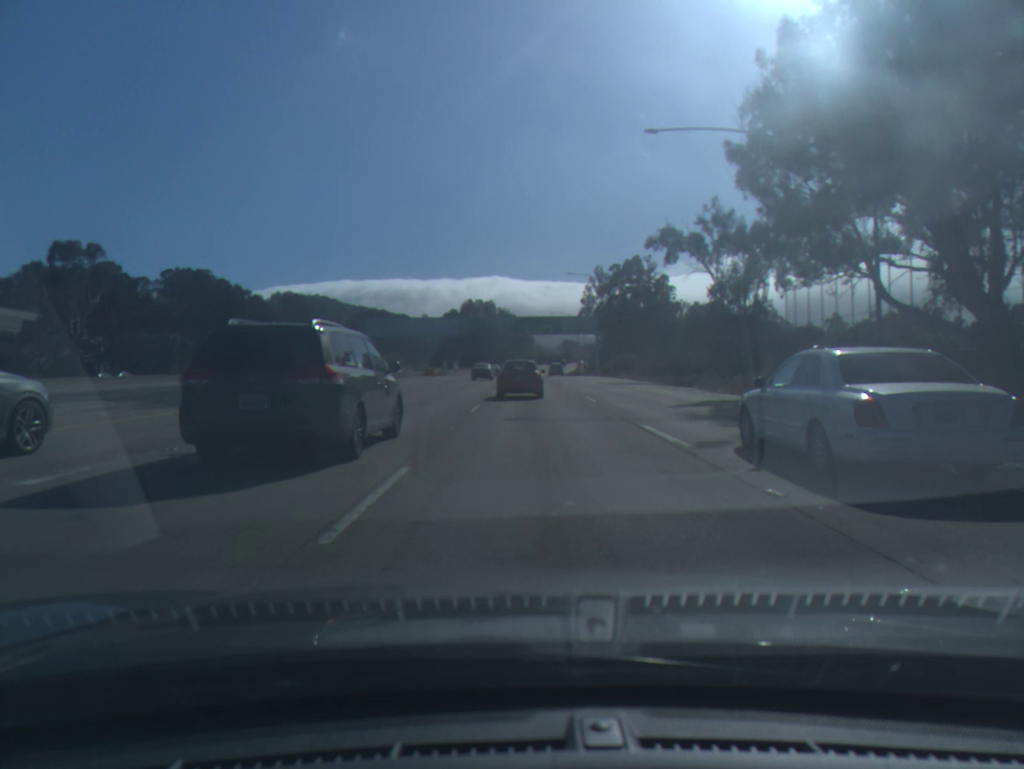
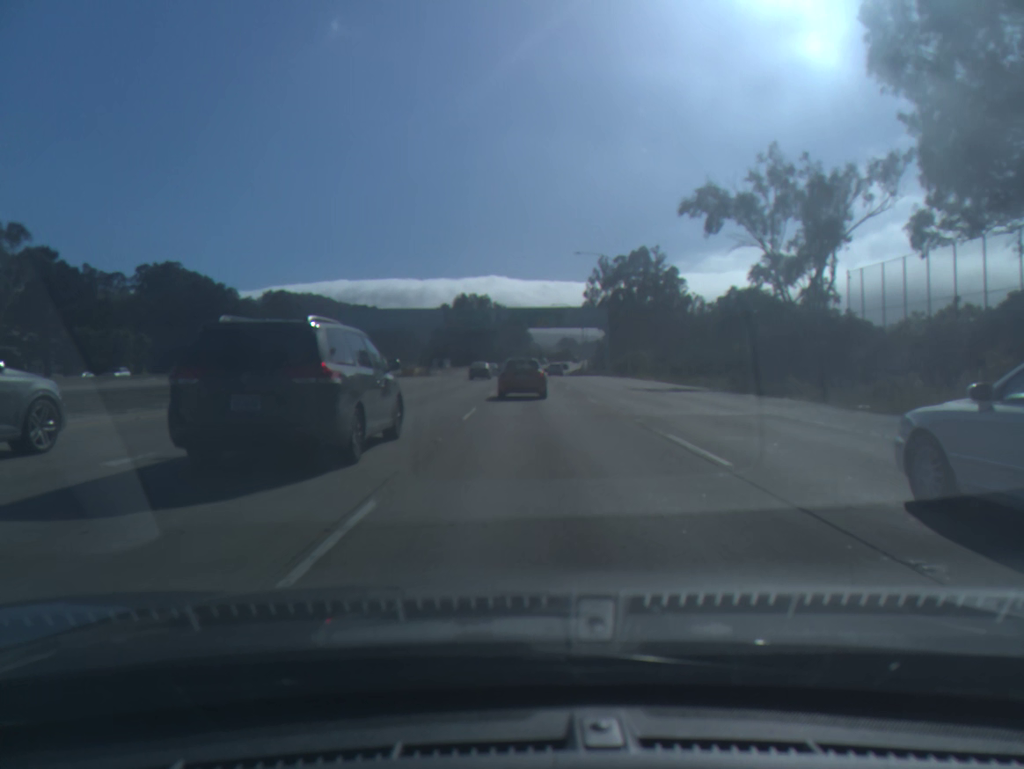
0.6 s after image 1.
(0.0, +16.8) m; 0°
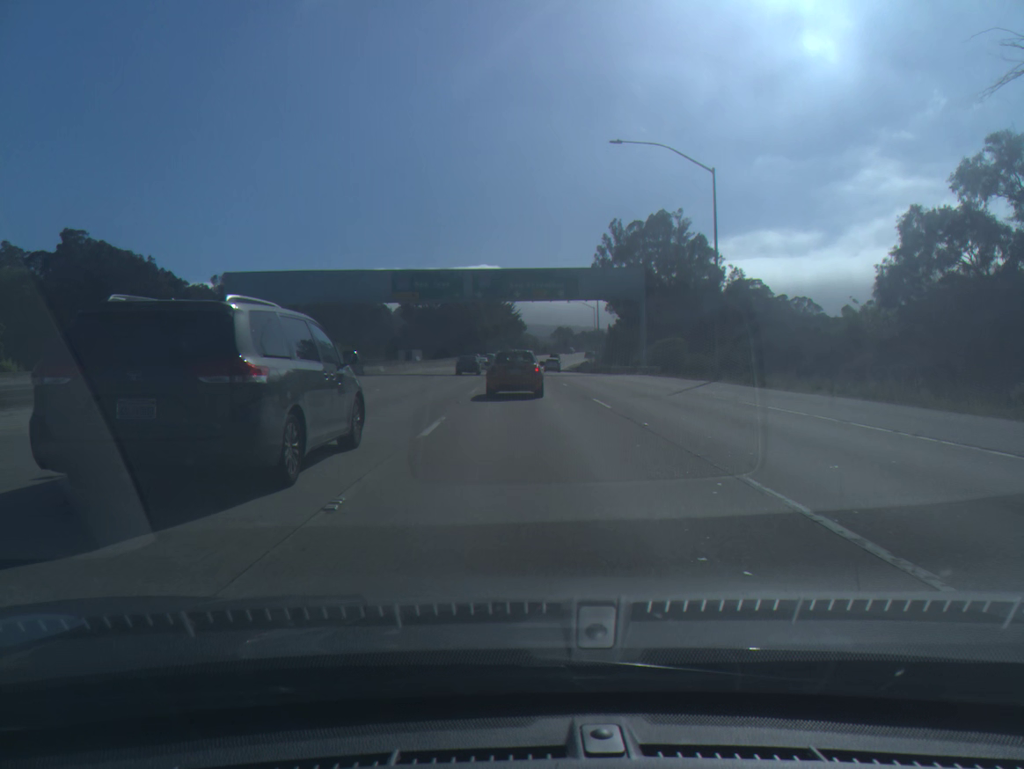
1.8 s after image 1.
(+0.2, +34.6) m; +1°
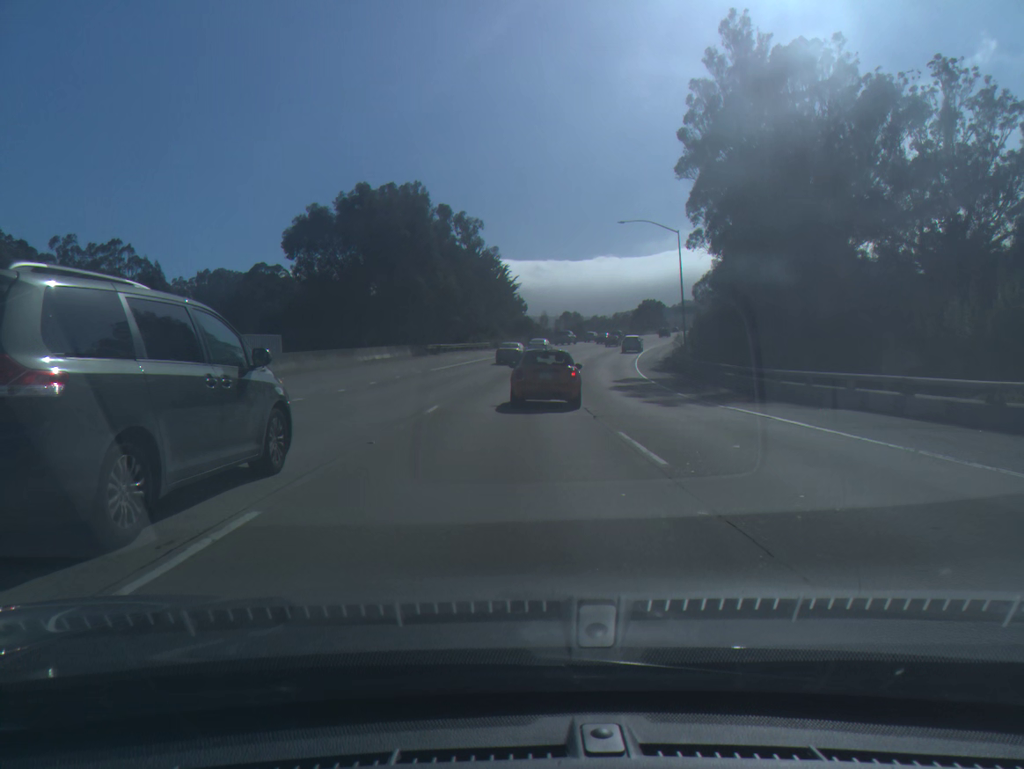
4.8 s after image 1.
(-0.1, +82.4) m; 0°
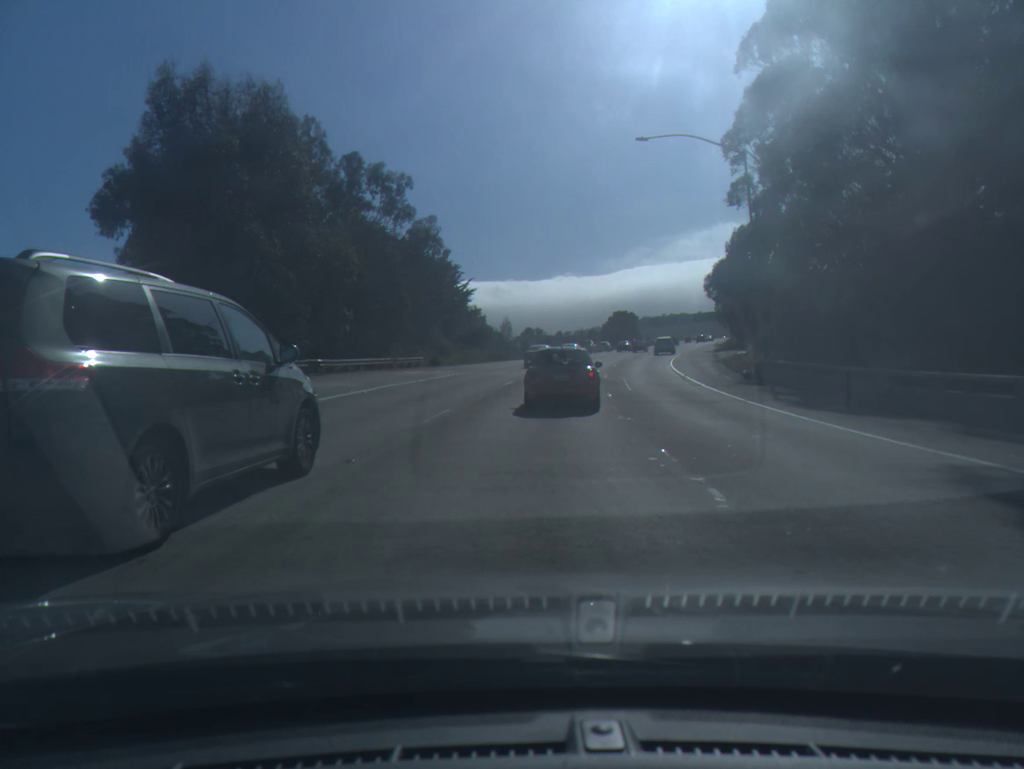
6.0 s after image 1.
(+0.5, +31.3) m; +3°
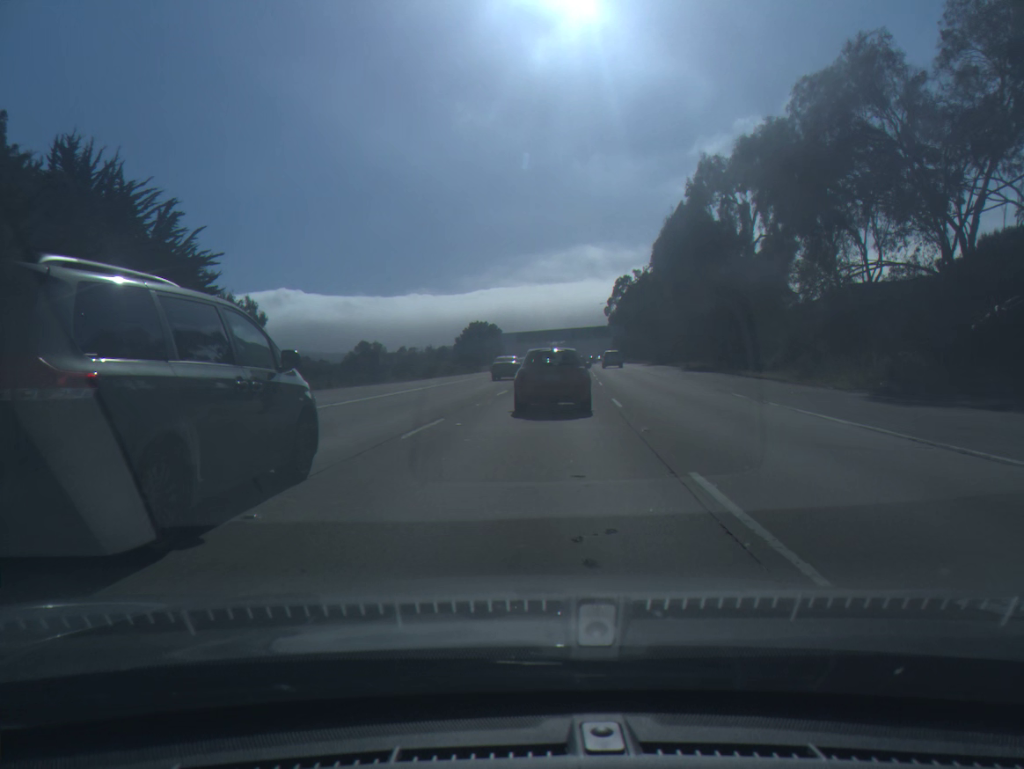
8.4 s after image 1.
(+6.2, +59.8) m; +11°
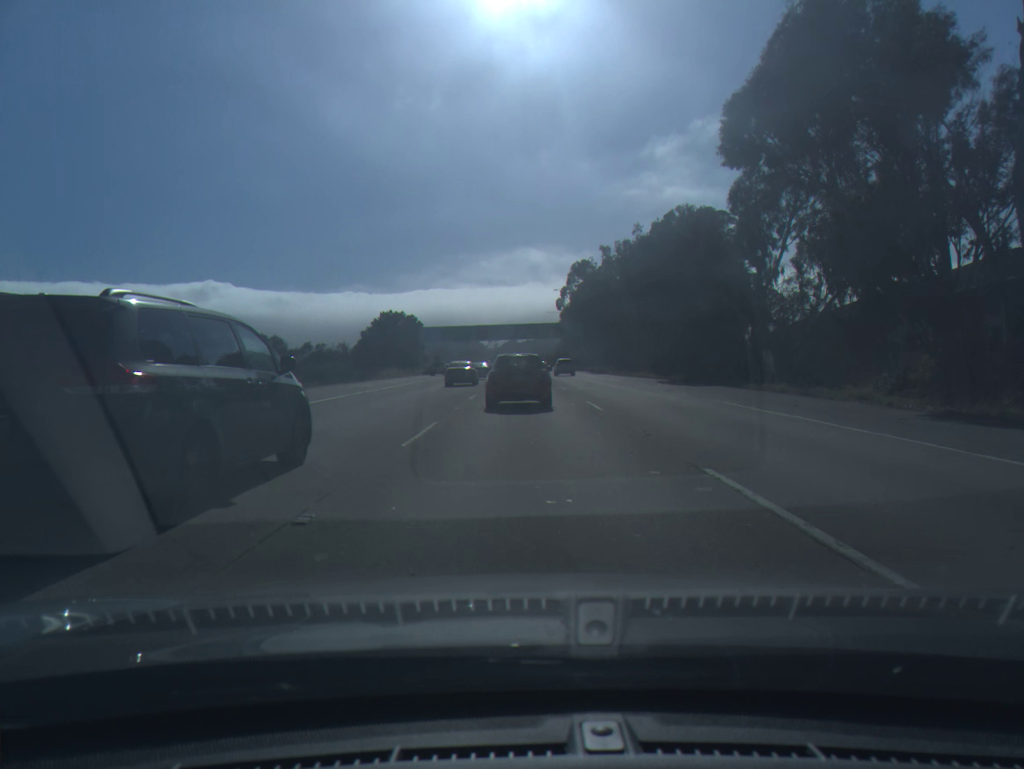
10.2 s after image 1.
(+2.1, +43.2) m; +5°
